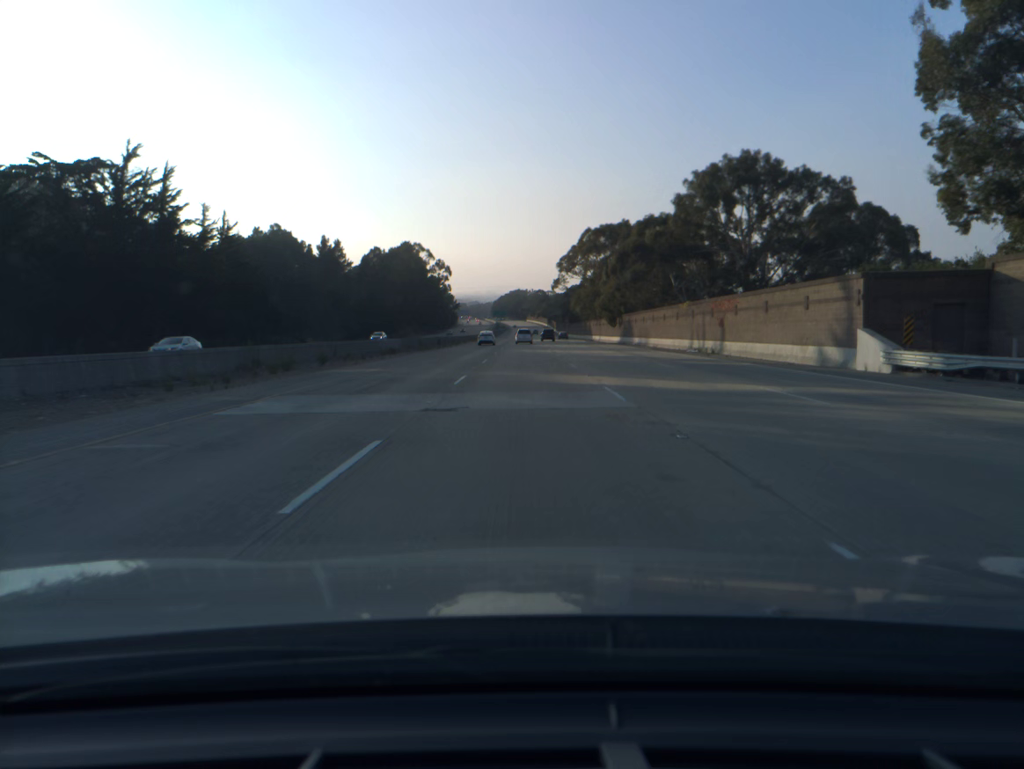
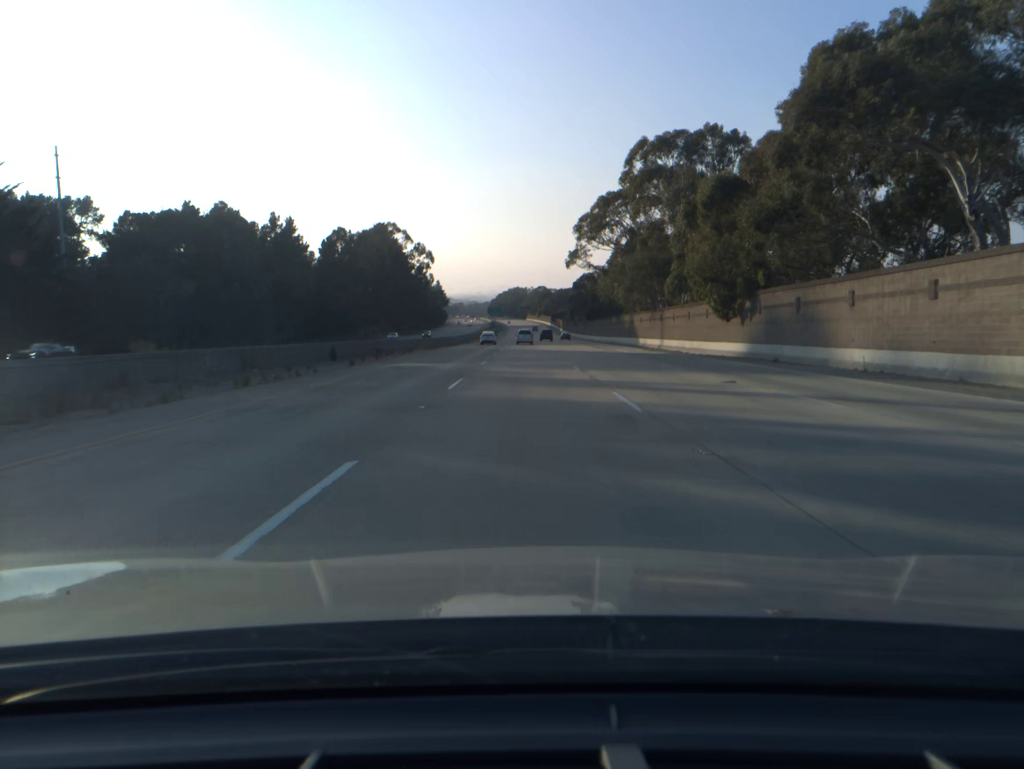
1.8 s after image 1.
(0.0, +60.0) m; 0°
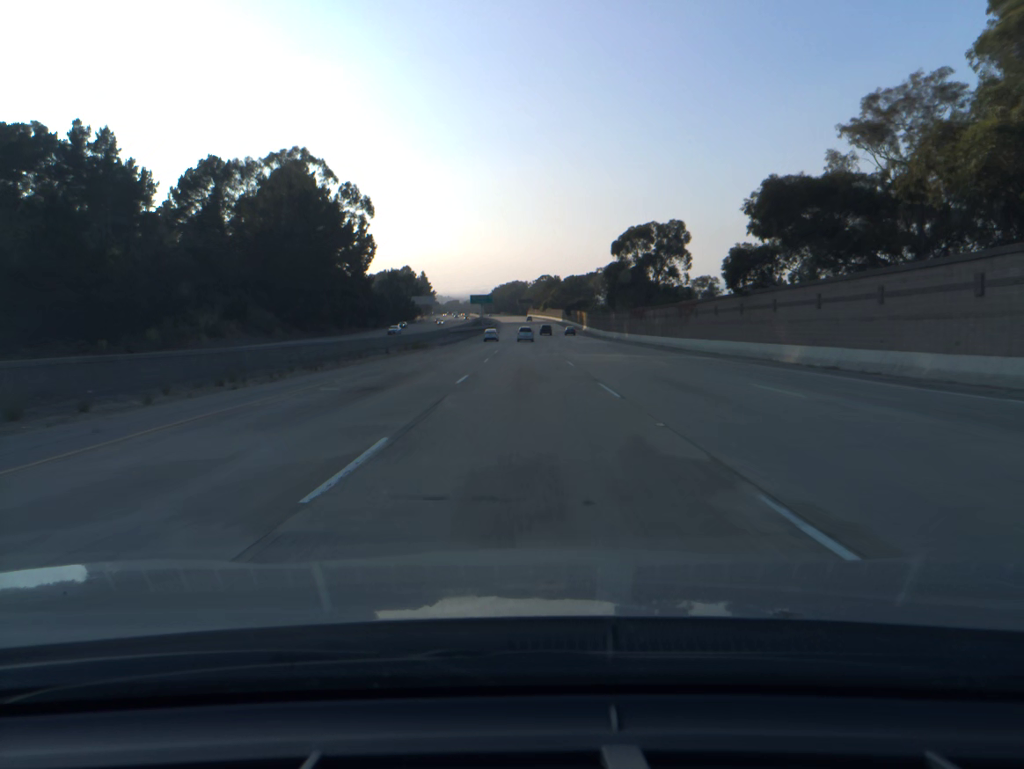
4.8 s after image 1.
(+0.1, +100.0) m; 0°
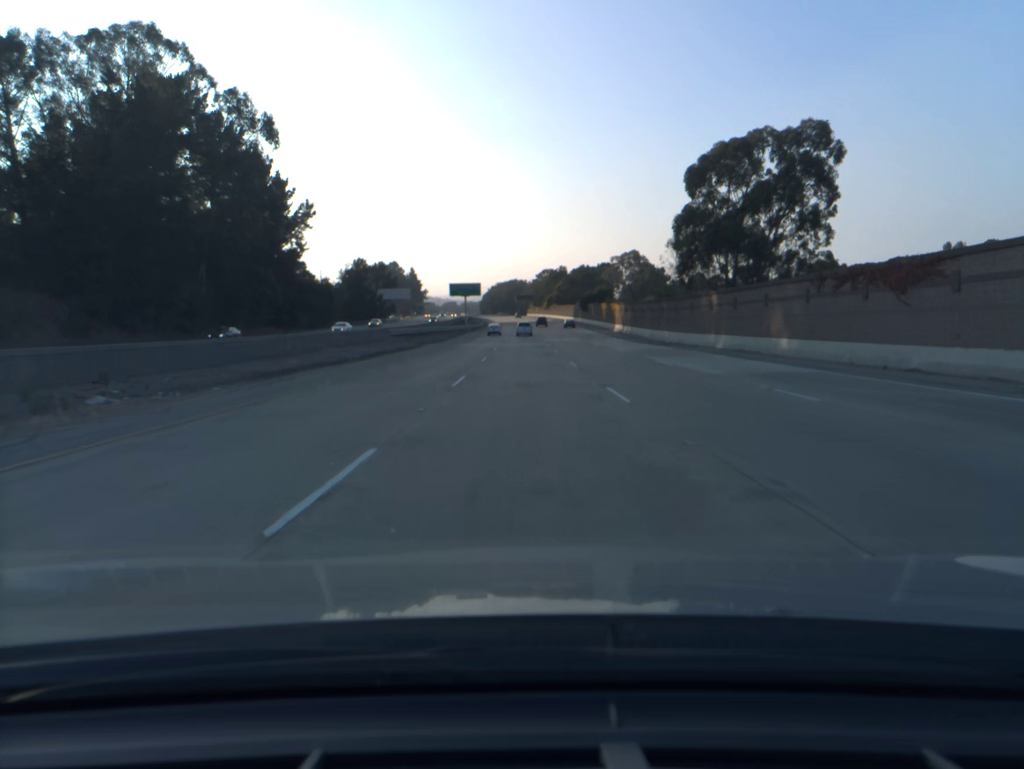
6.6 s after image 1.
(-0.1, +59.8) m; 0°
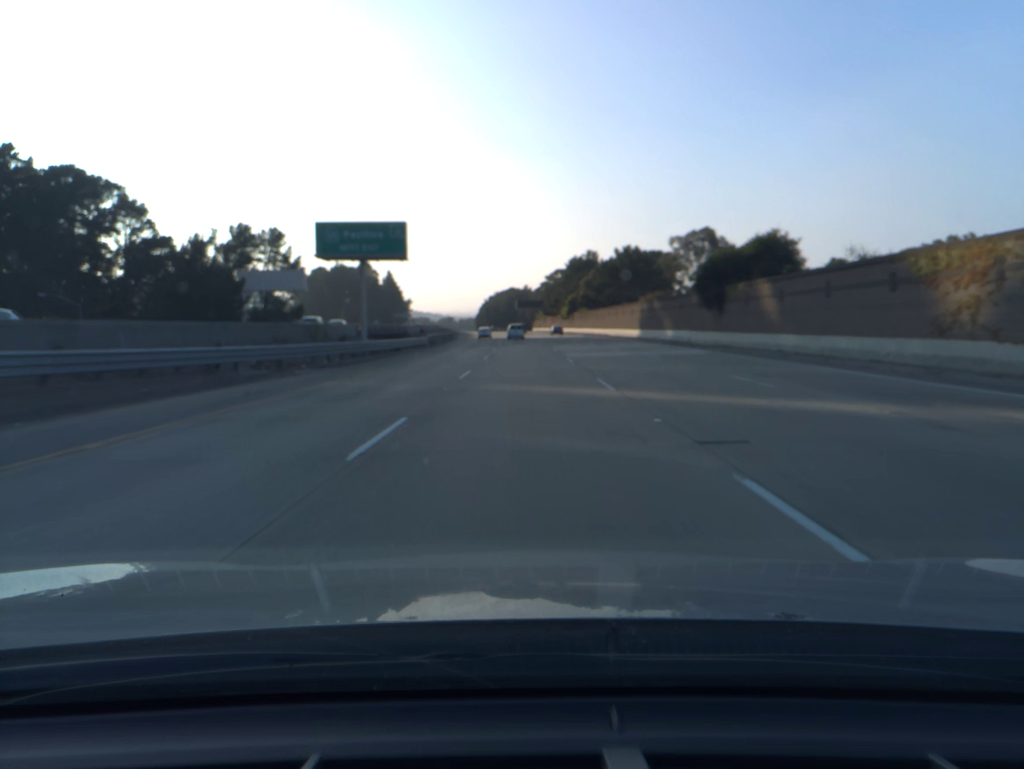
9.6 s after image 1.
(+0.1, +99.2) m; 0°
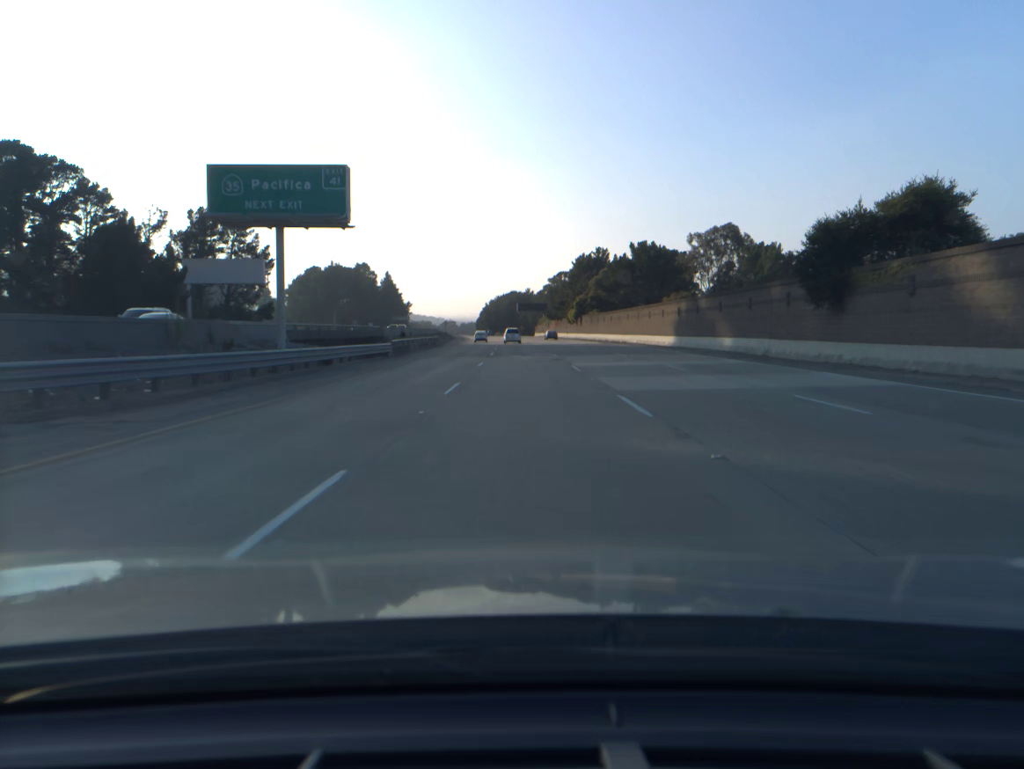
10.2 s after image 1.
(0.0, +19.7) m; 0°
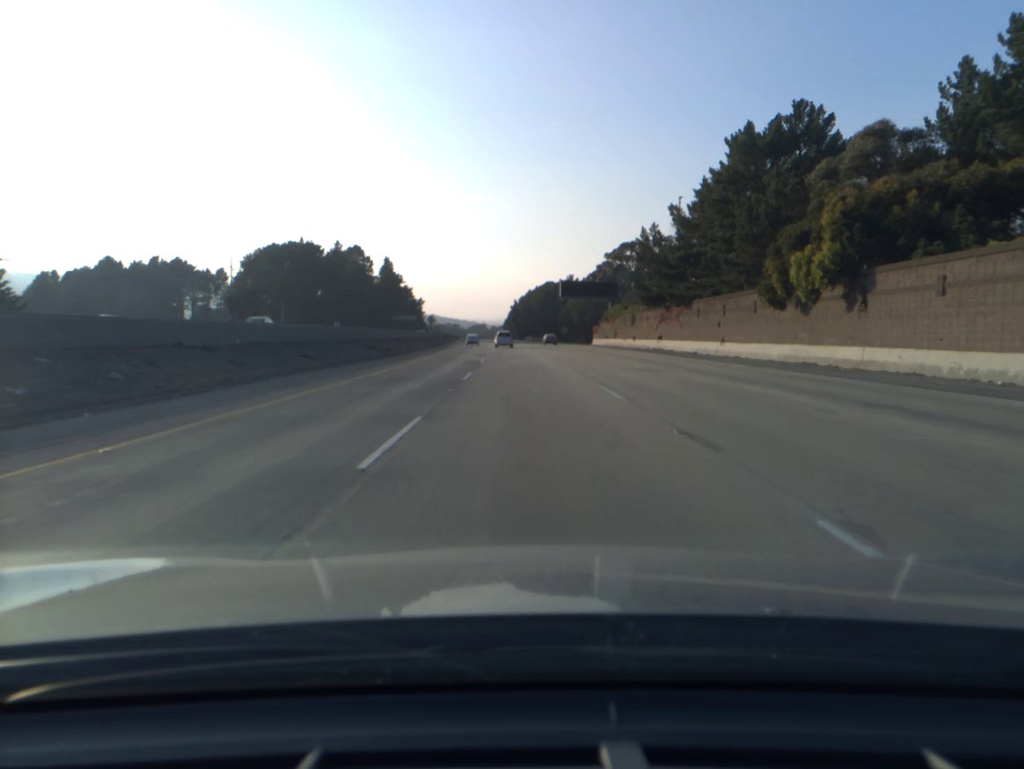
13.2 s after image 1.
(-1.7, +98.8) m; -2°
